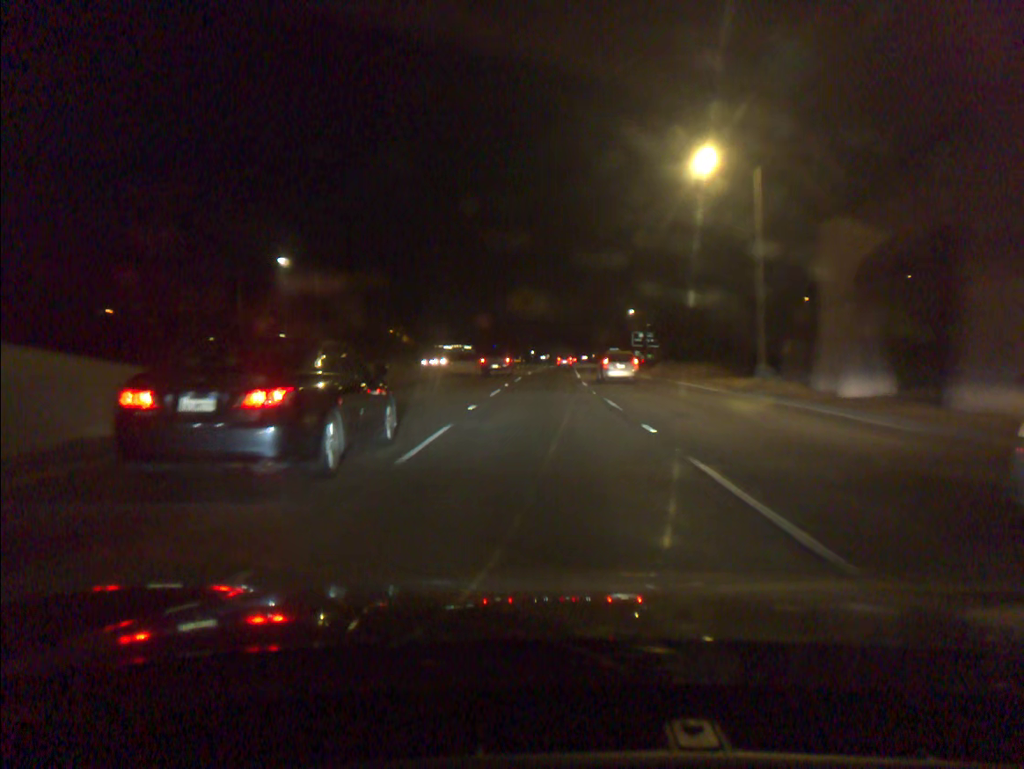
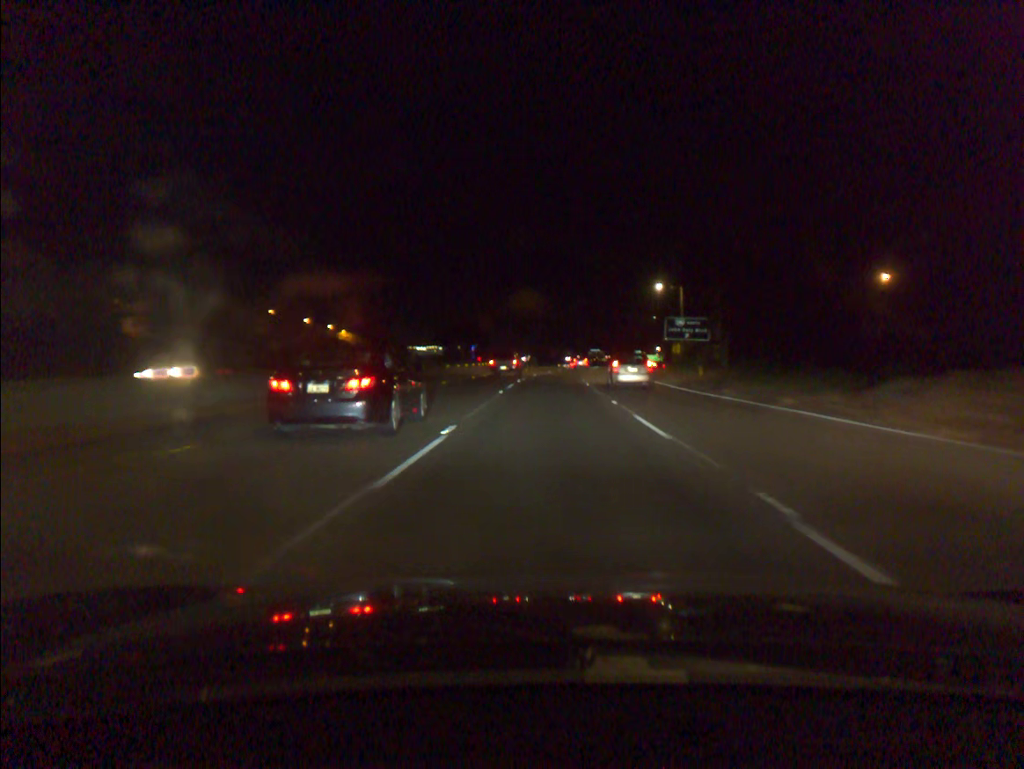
(+0.4, +45.0) m; +2°
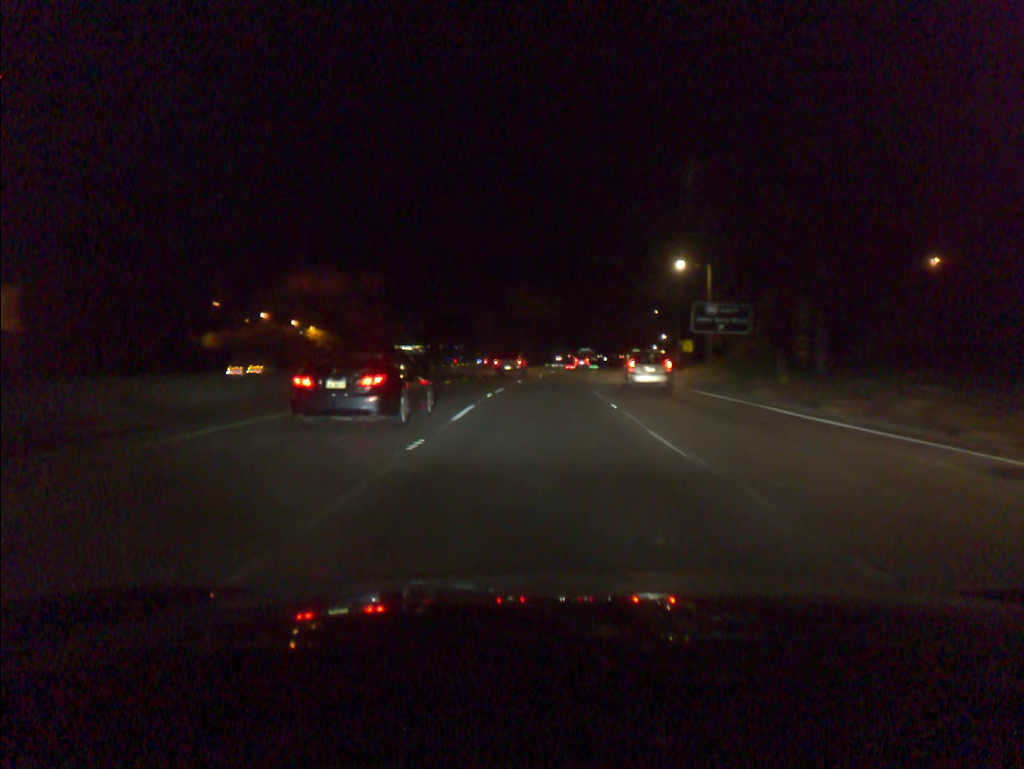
(+0.1, +17.4) m; +1°
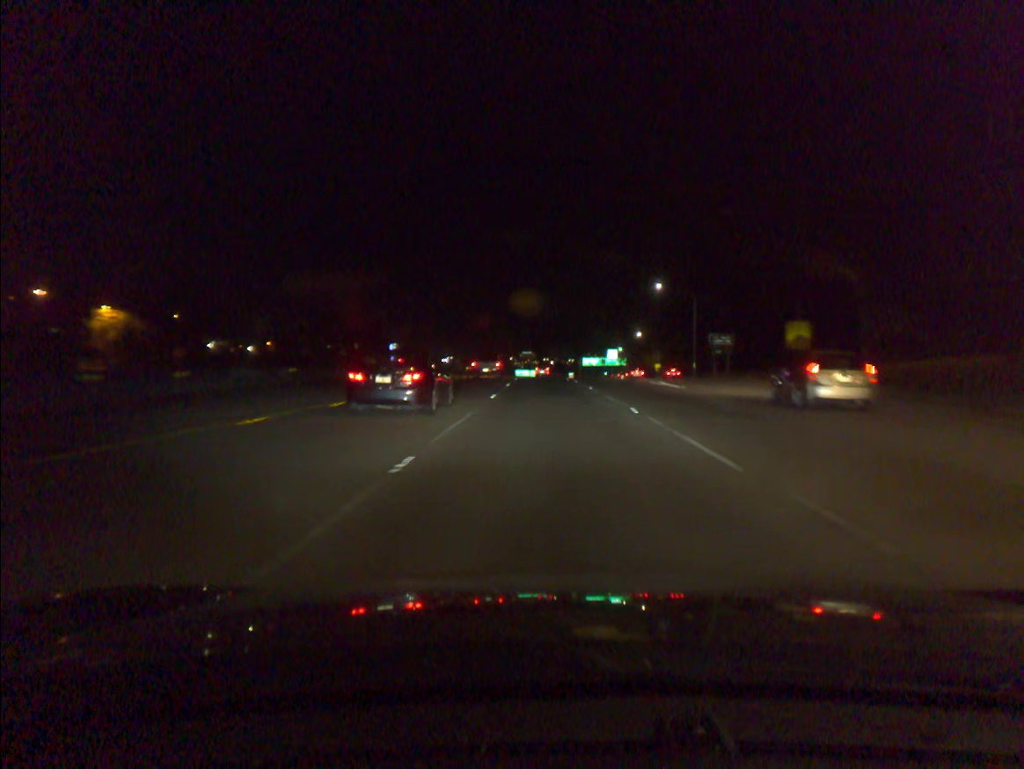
(+1.9, +62.2) m; +4°
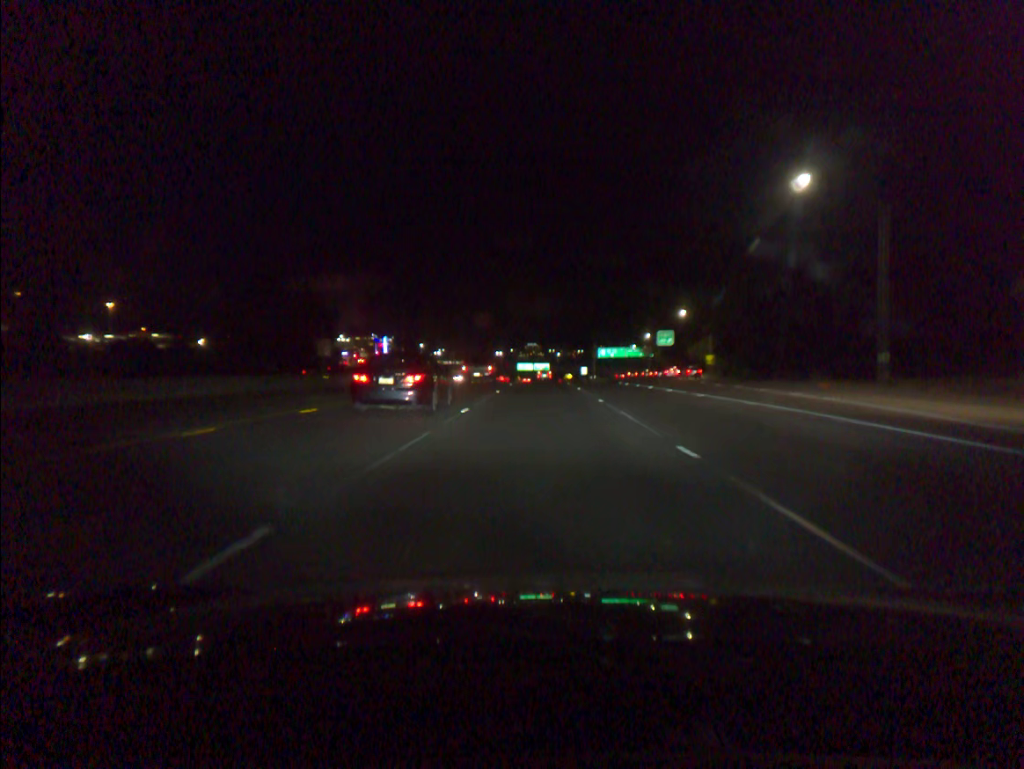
(+0.3, +49.8) m; 0°
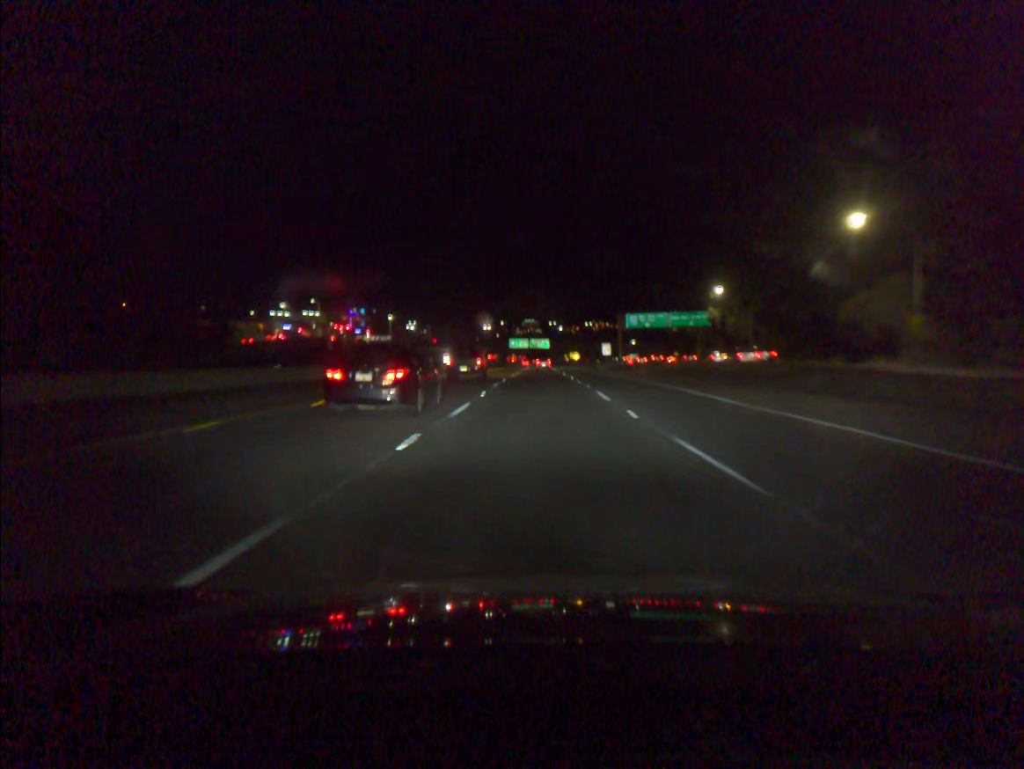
(-0.3, +67.5) m; 0°
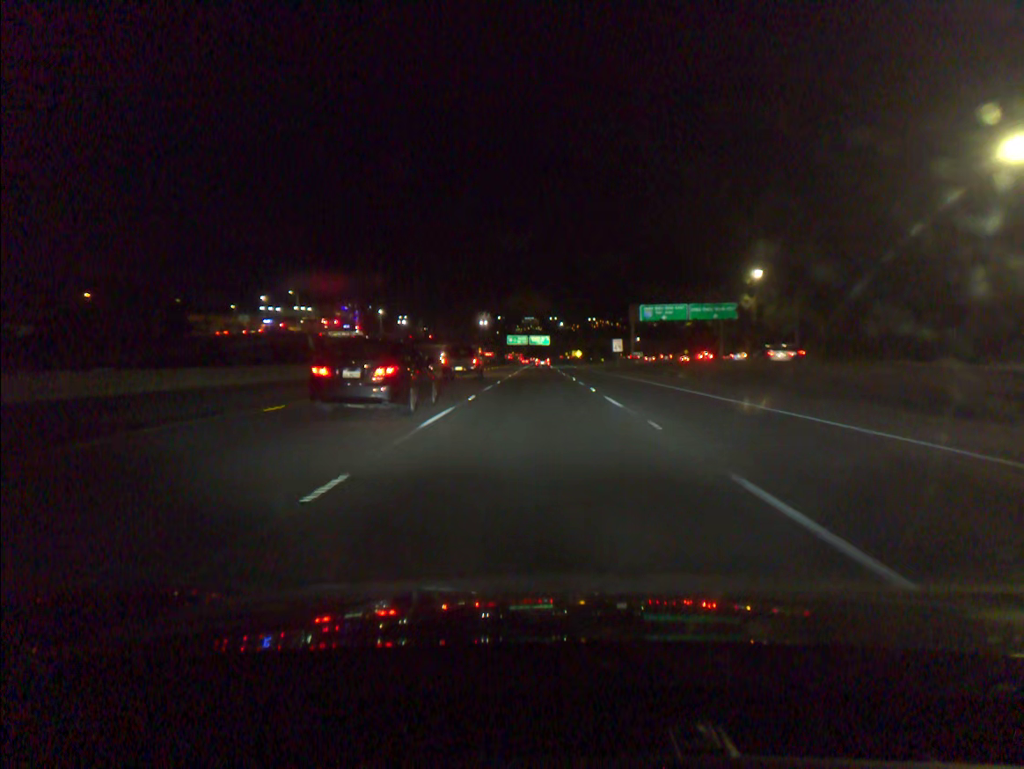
(0.0, +18.5) m; 0°
